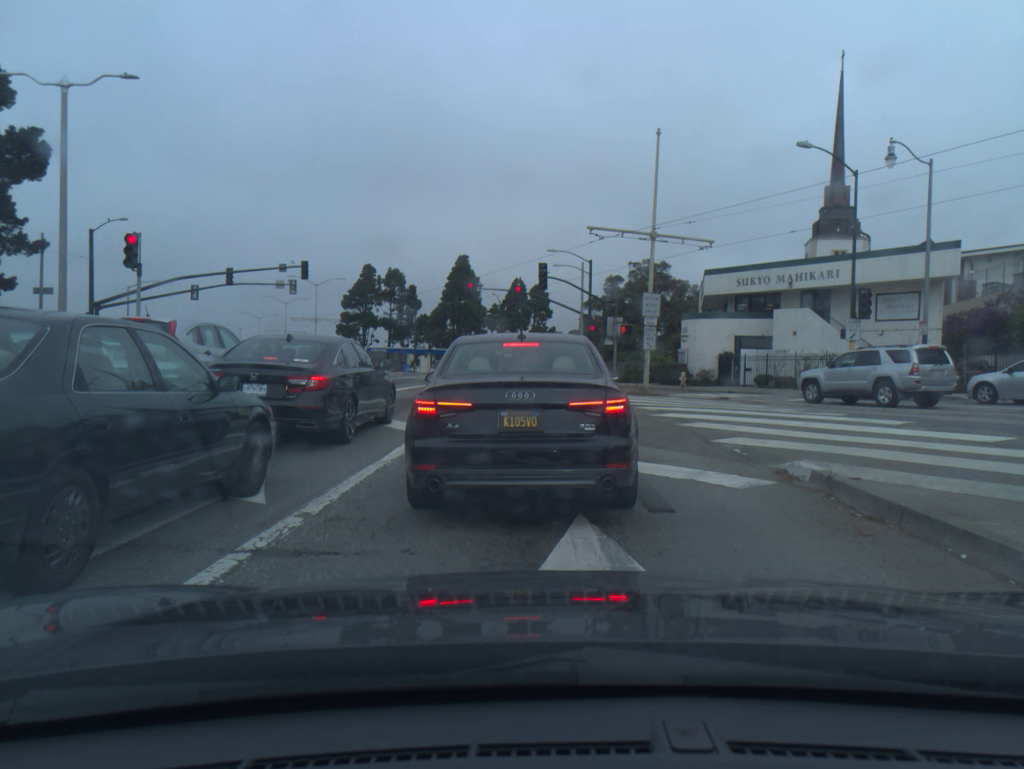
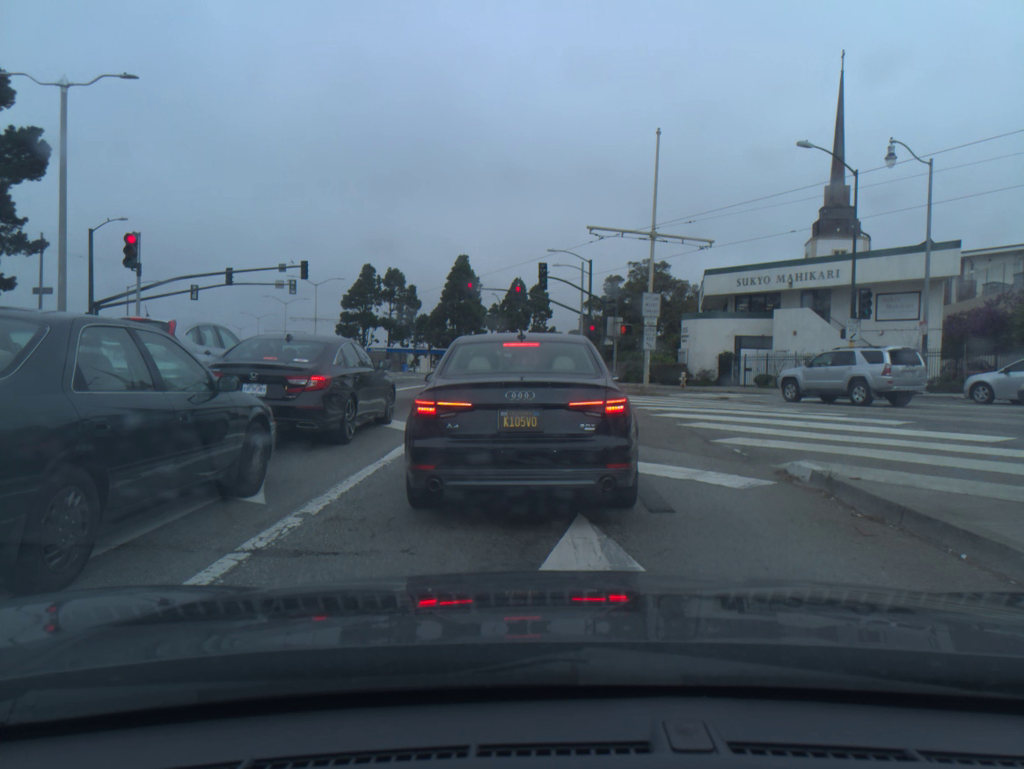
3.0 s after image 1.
(0.0, 0.0) m; 0°
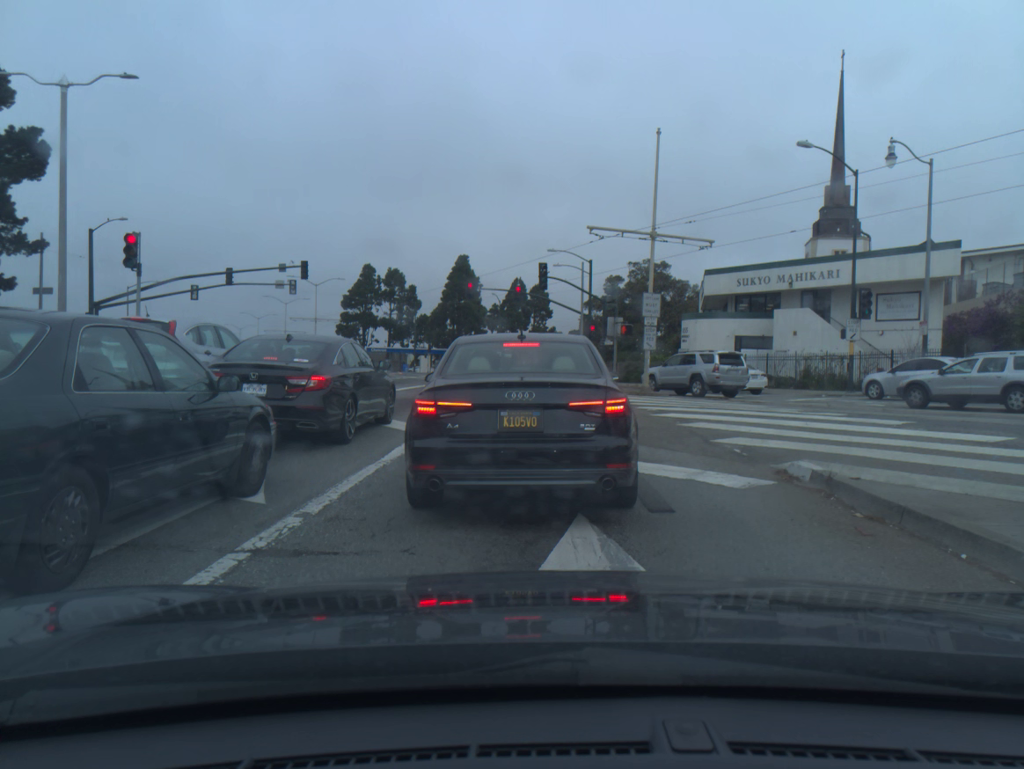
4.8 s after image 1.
(0.0, 0.0) m; 0°
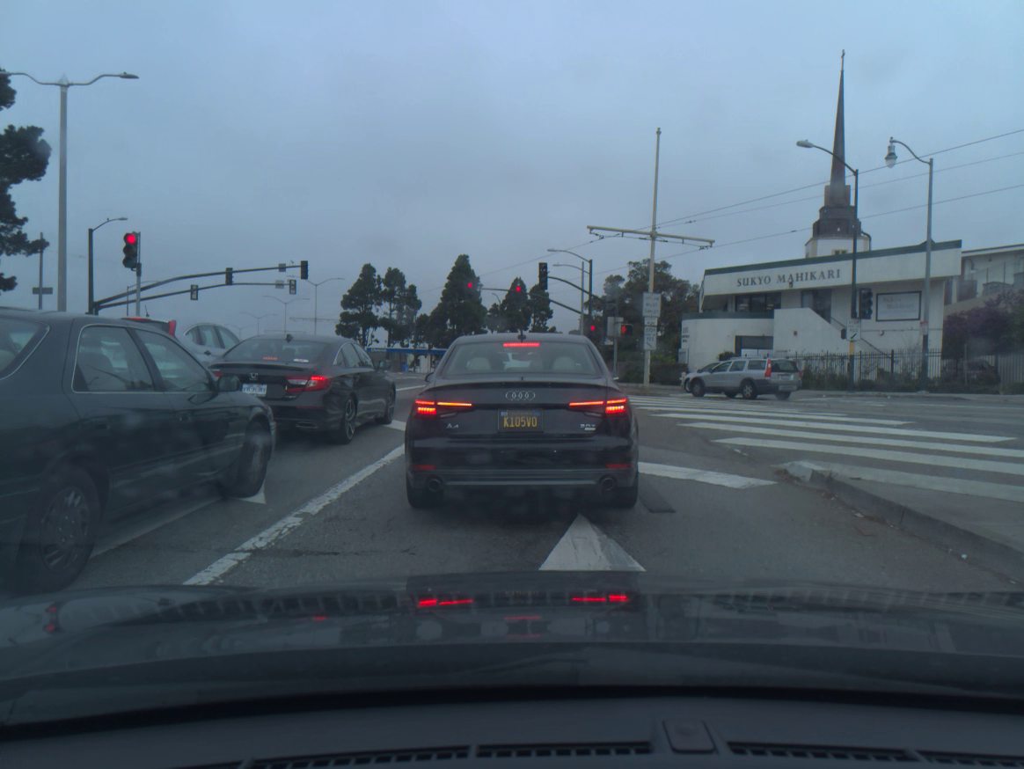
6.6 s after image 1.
(0.0, 0.0) m; 0°
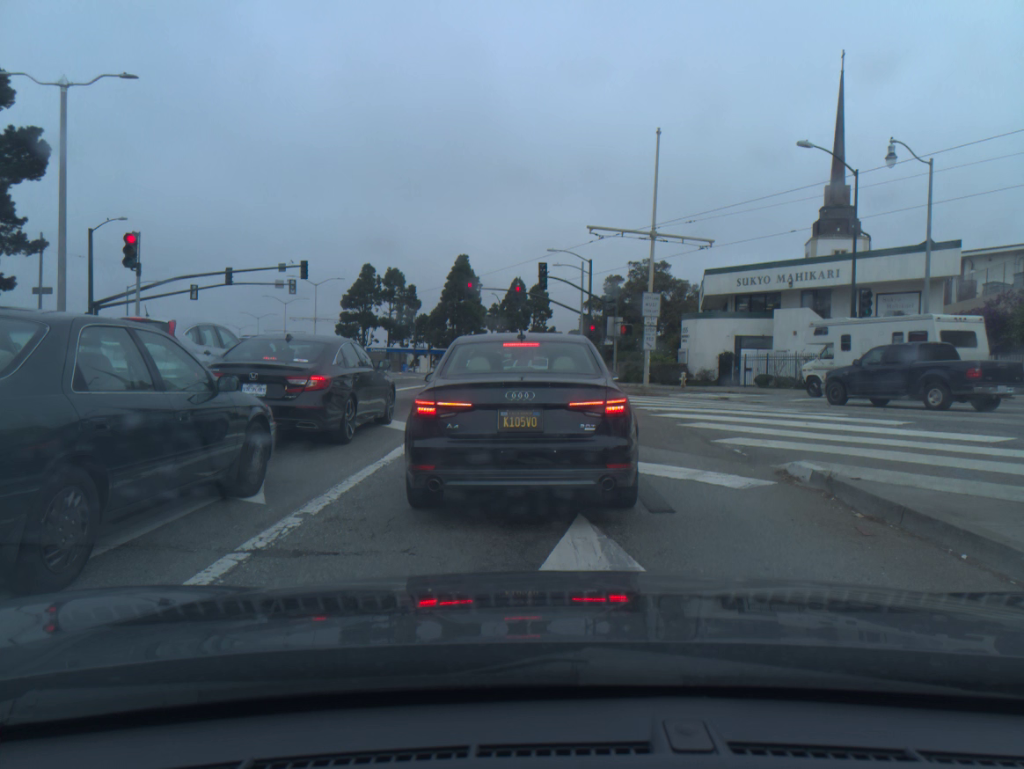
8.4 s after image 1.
(0.0, 0.0) m; 0°
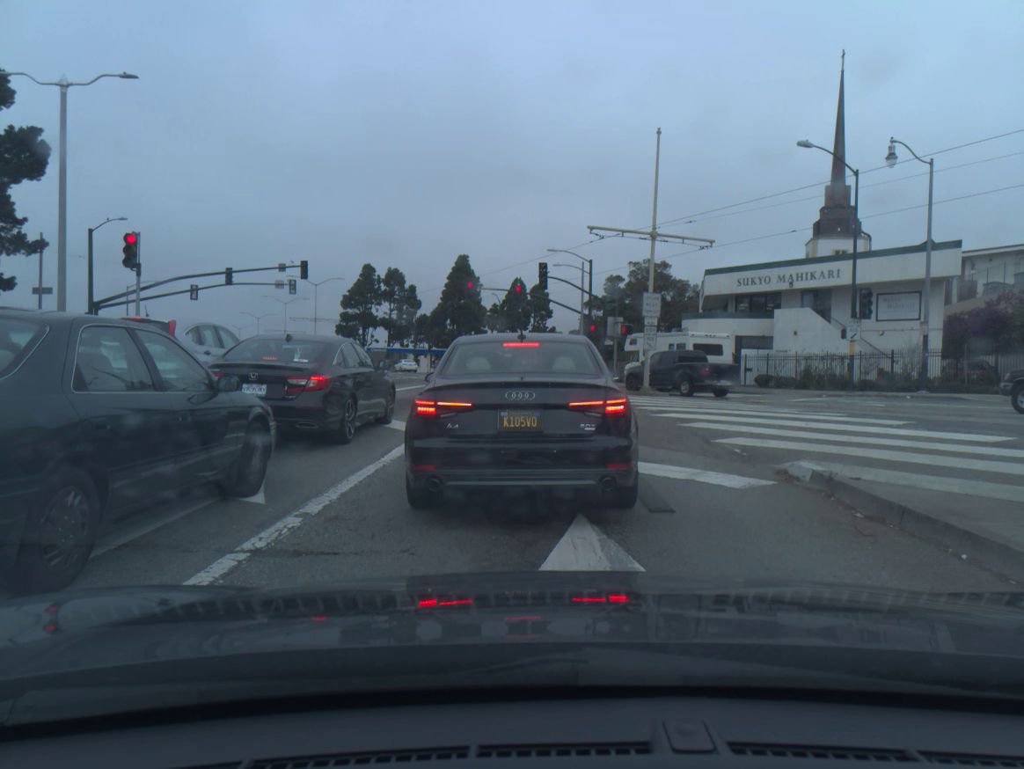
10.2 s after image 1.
(0.0, 0.0) m; 0°
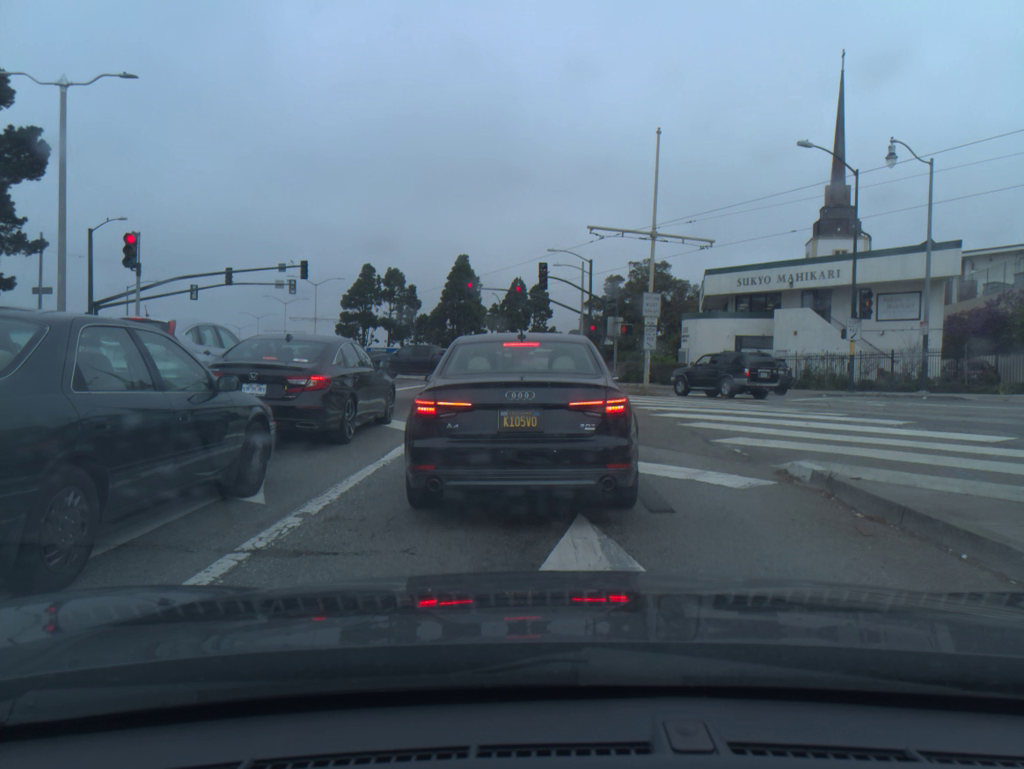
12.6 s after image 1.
(0.0, 0.0) m; 0°
